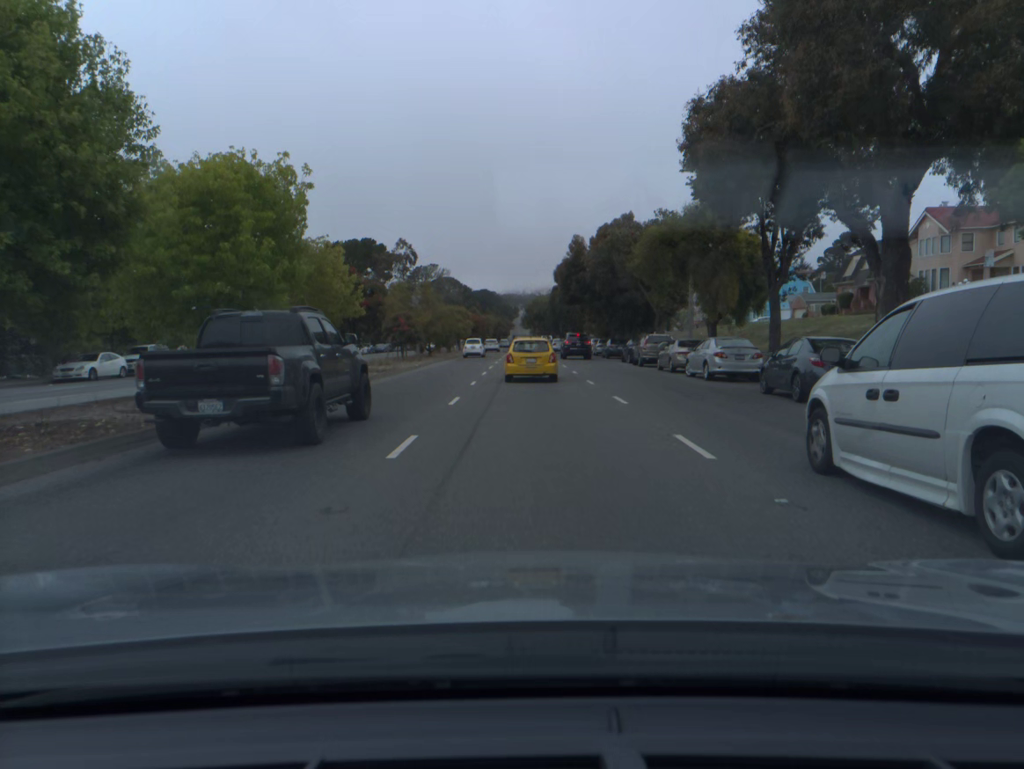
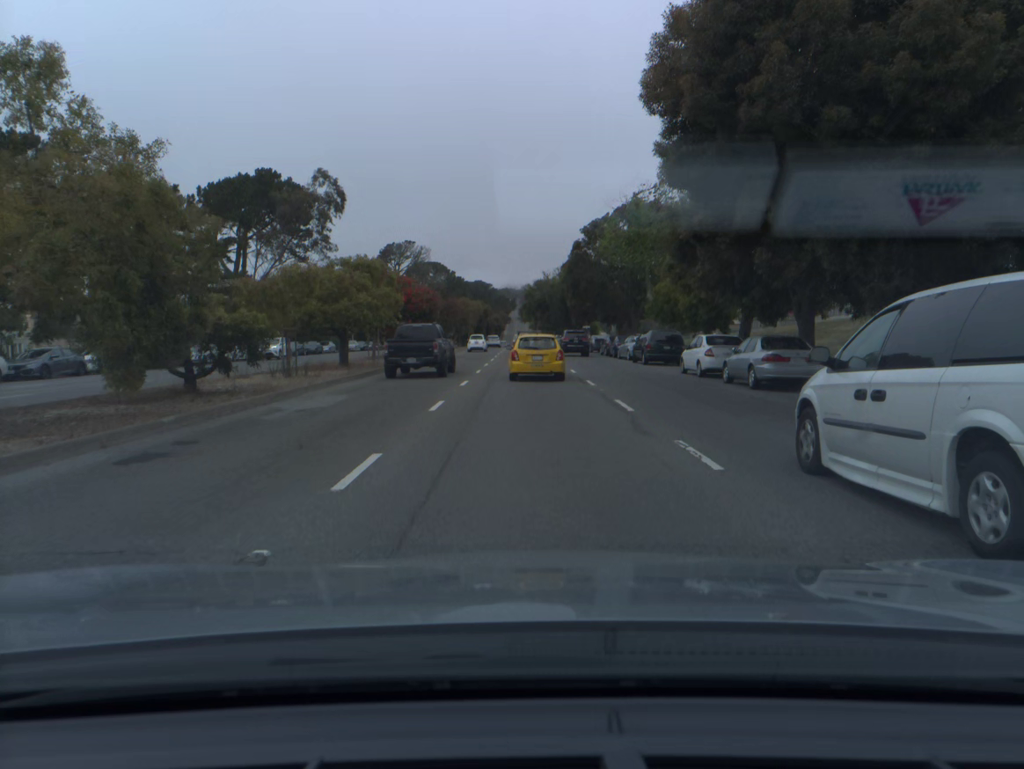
(+0.2, +45.3) m; 0°
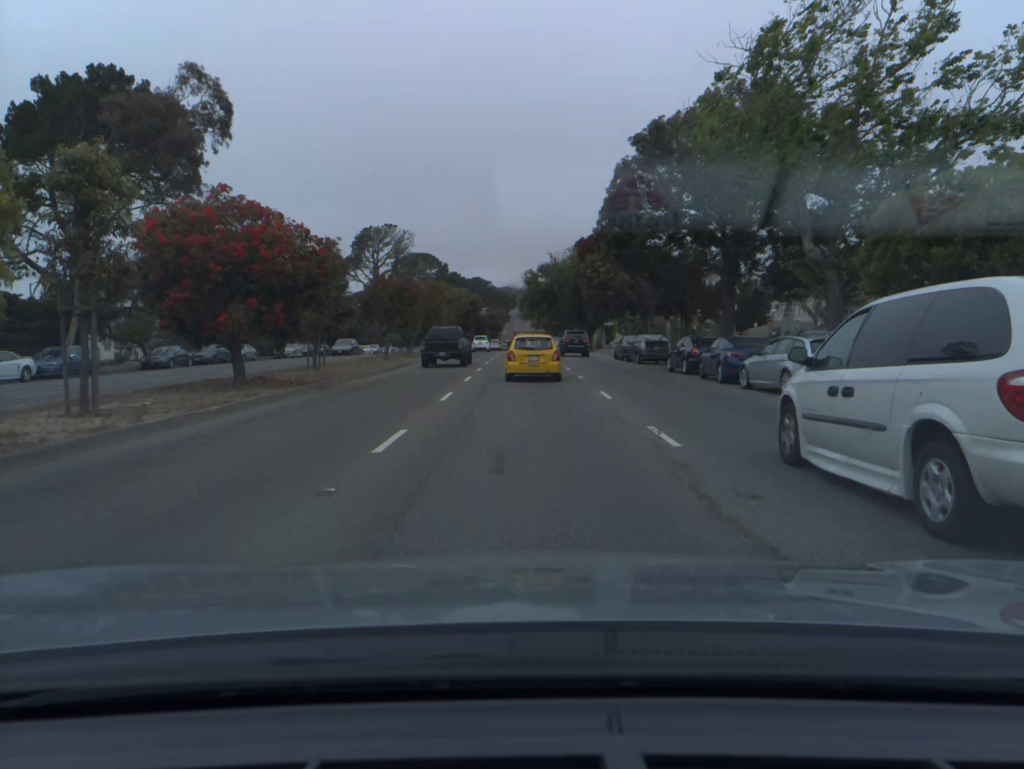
(+0.1, +26.8) m; 0°
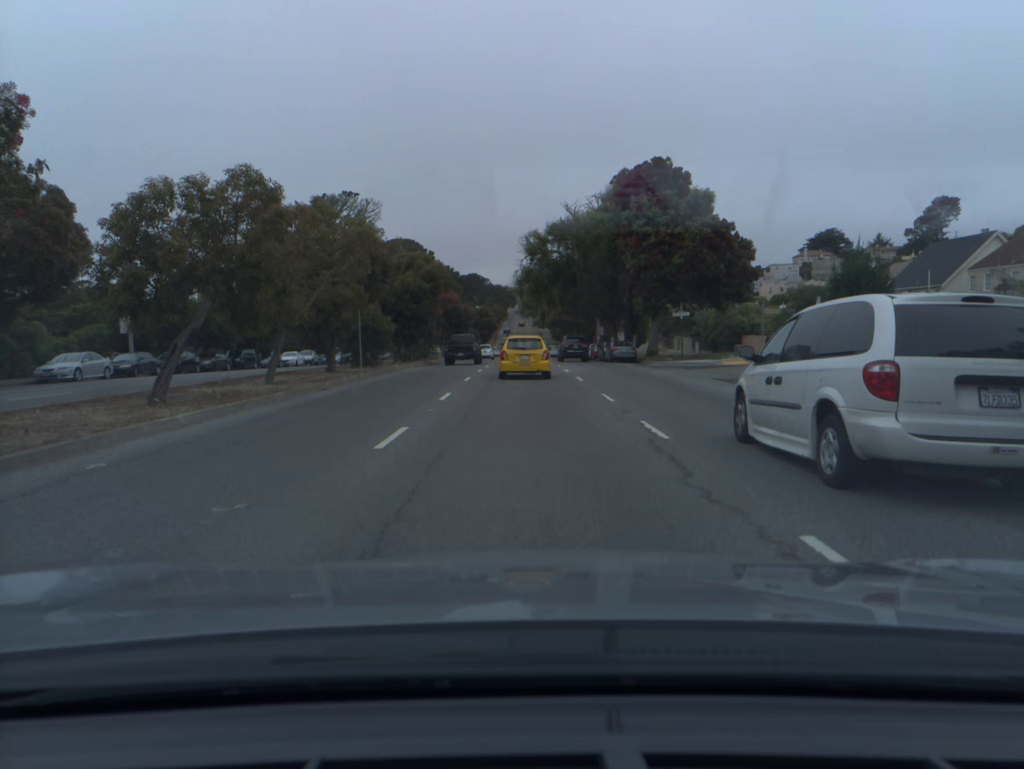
(0.0, +36.1) m; 0°
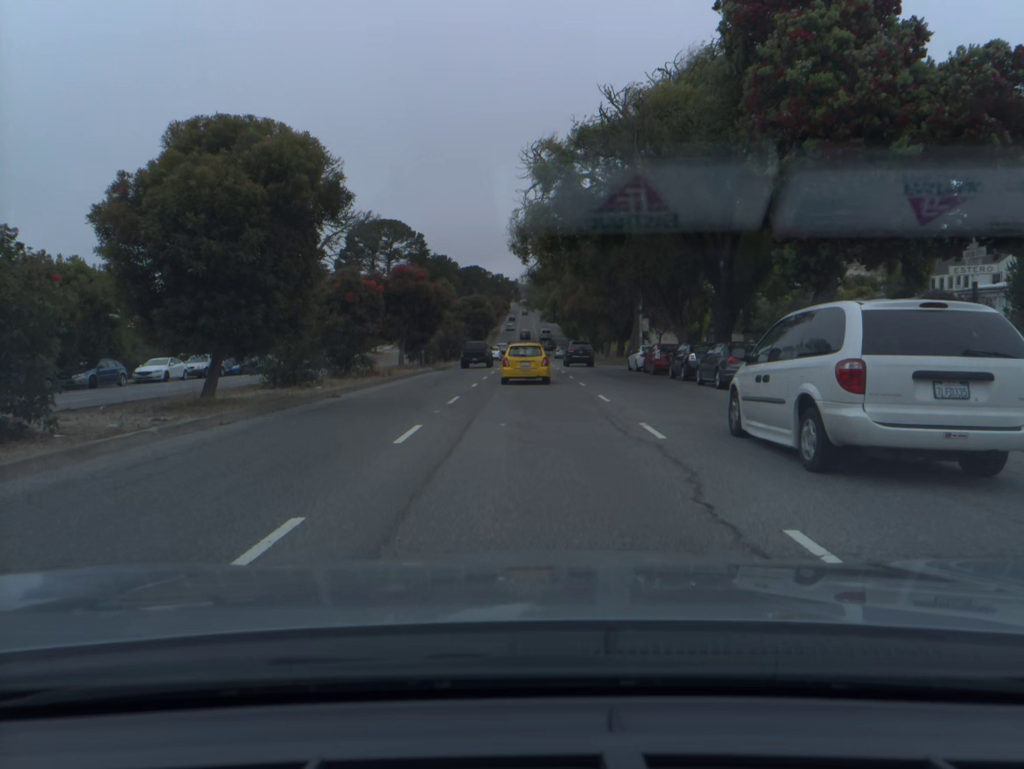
(-0.1, +27.9) m; 0°
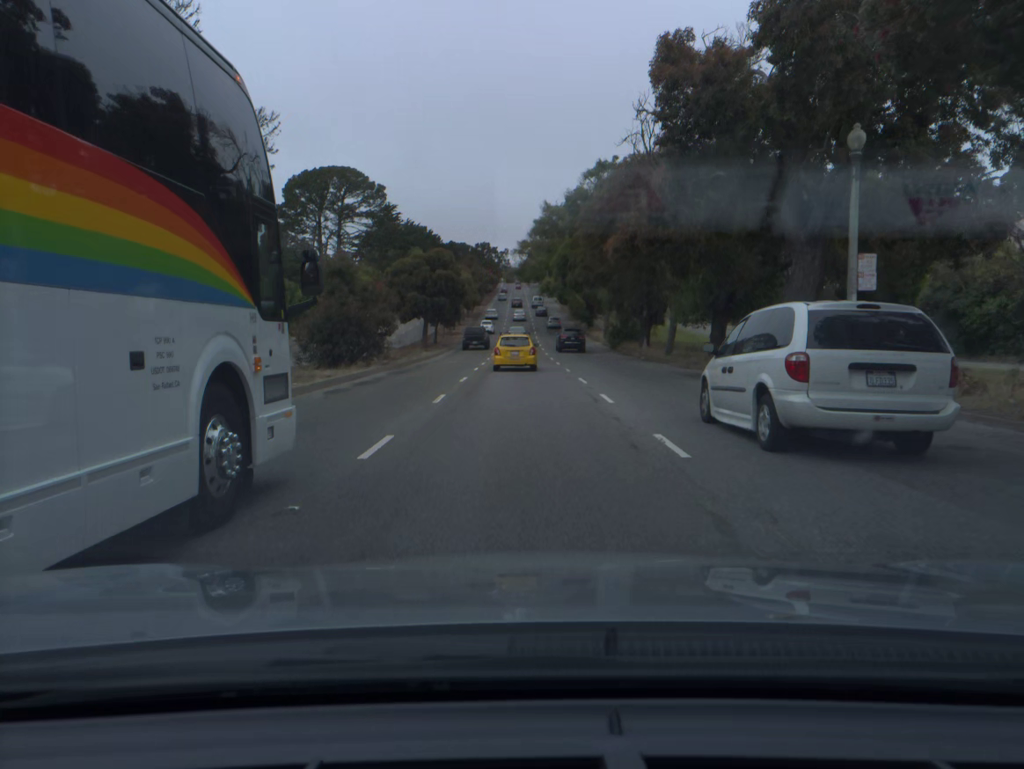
(+0.1, +38.2) m; +1°
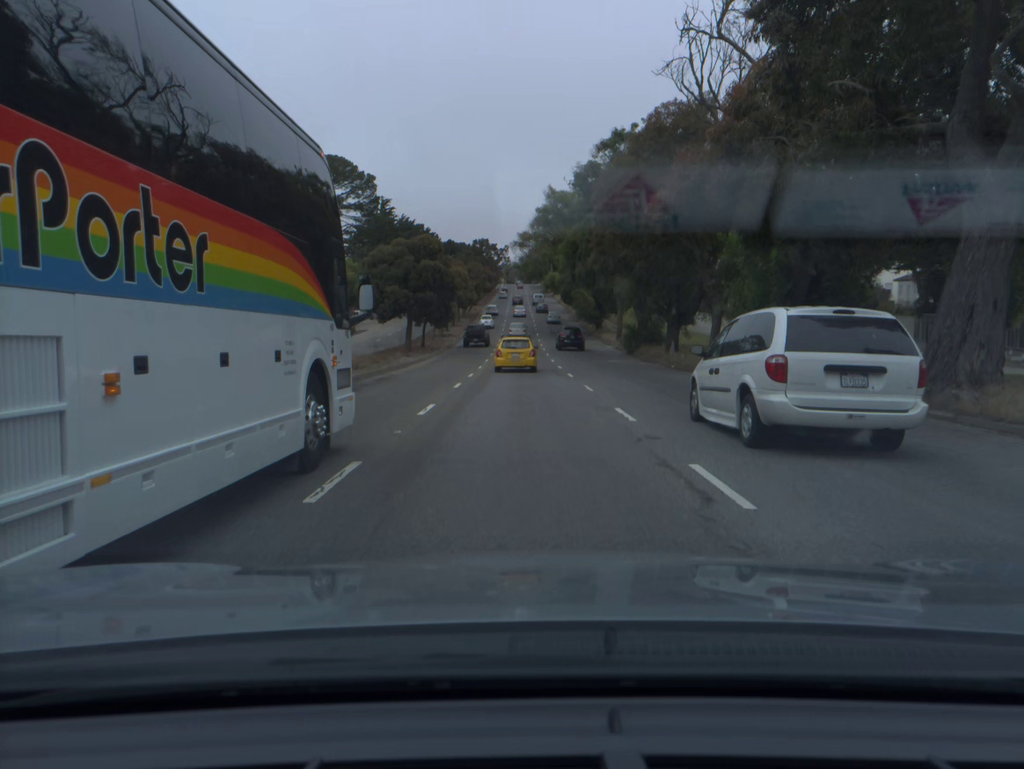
(0.0, +9.6) m; 0°
